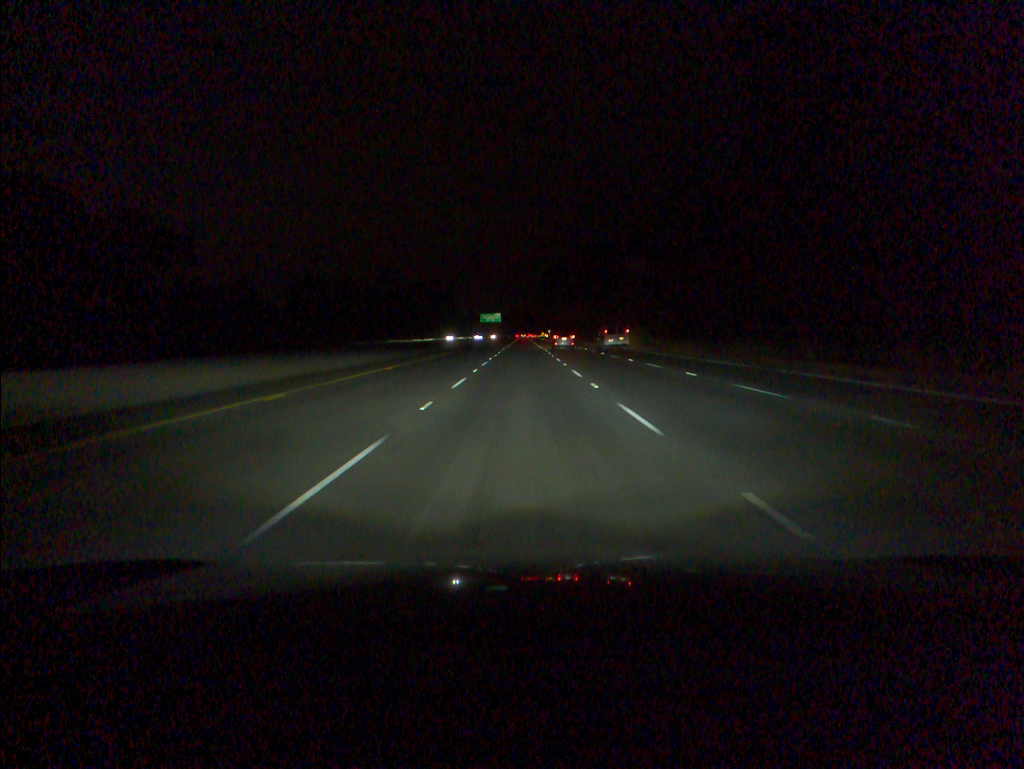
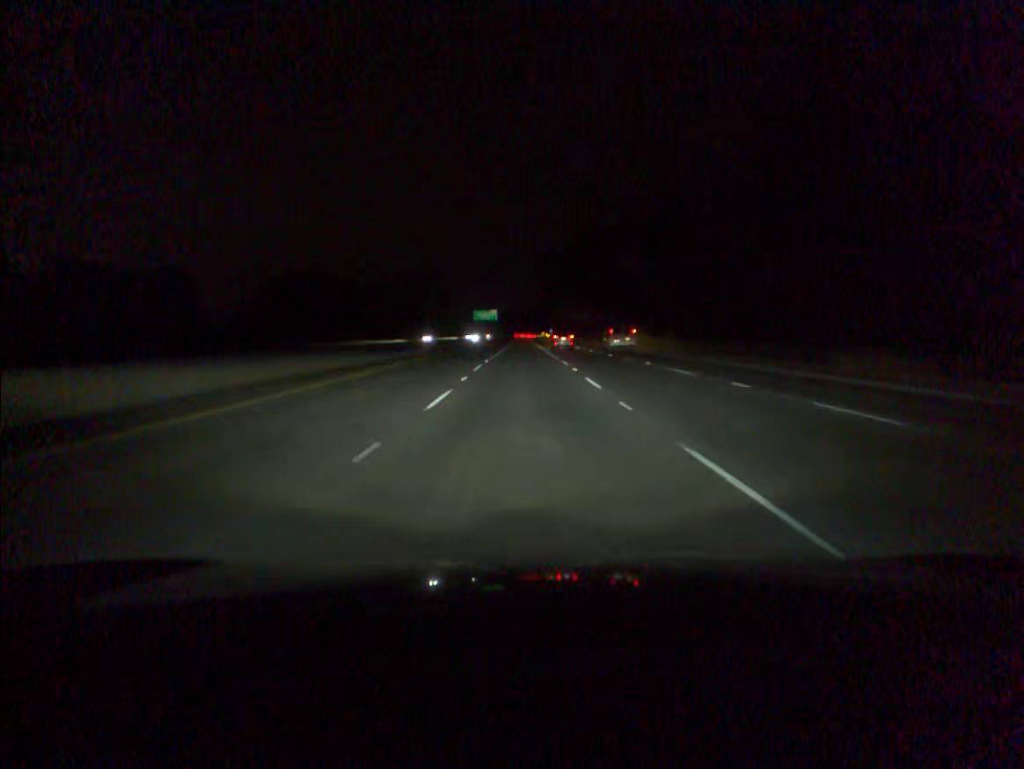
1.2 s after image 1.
(0.0, +35.1) m; 0°
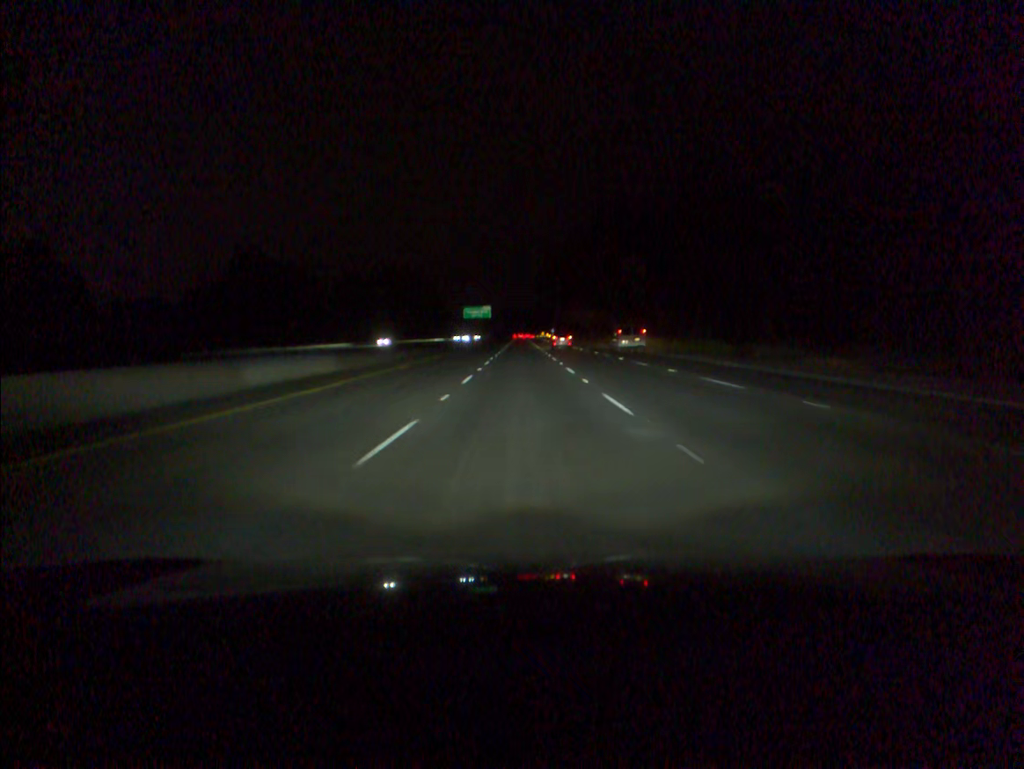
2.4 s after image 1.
(0.0, +35.0) m; 0°
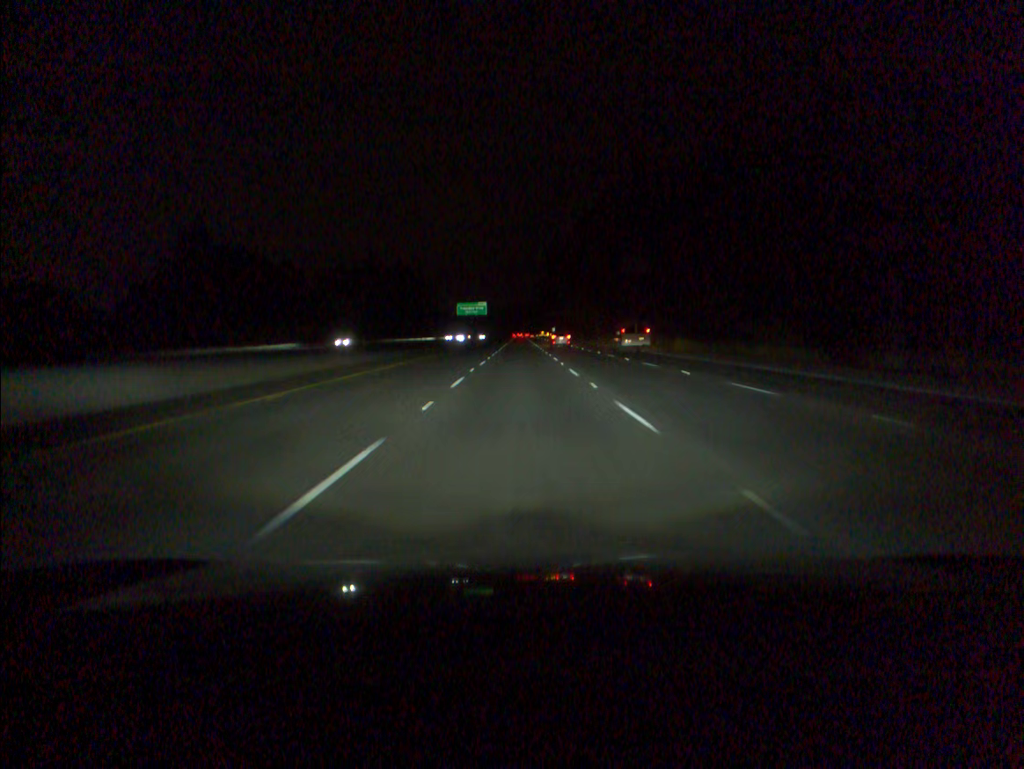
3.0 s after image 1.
(0.0, +17.5) m; 0°
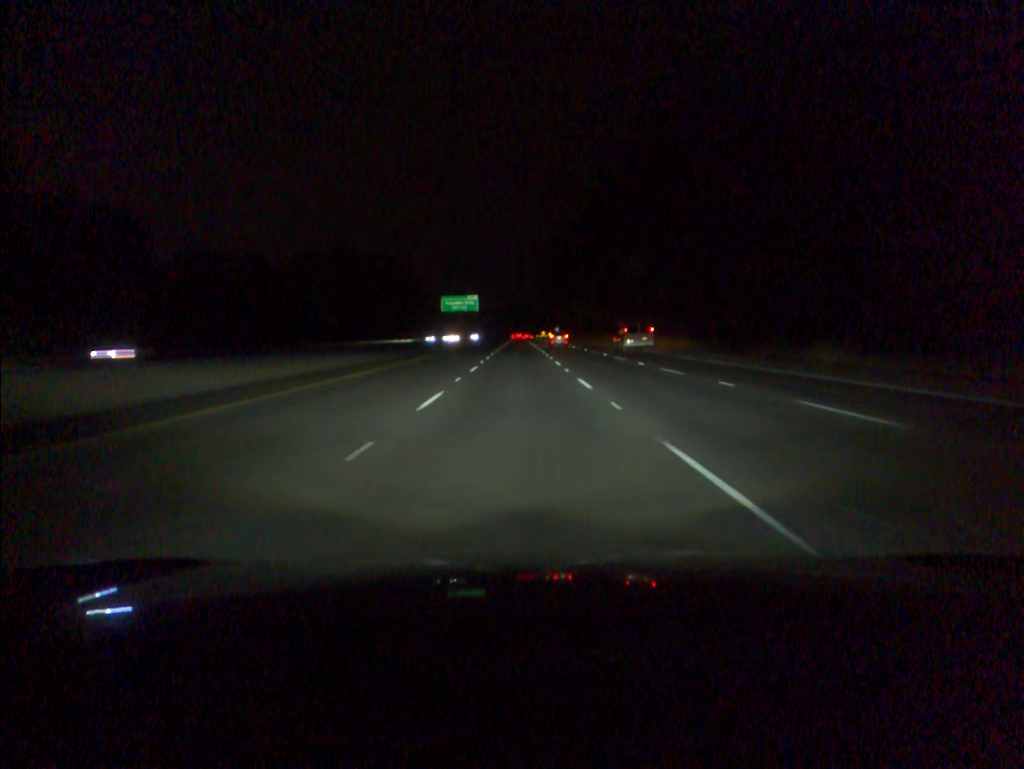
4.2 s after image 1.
(0.0, +34.9) m; 0°
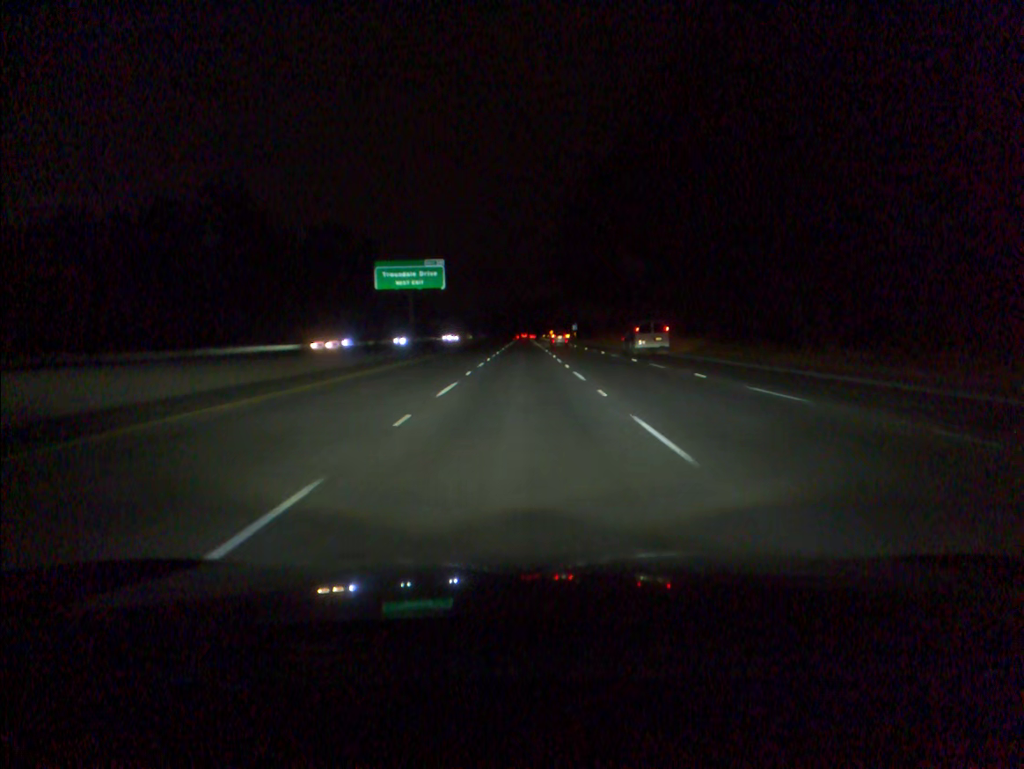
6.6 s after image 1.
(-0.2, +69.6) m; 0°
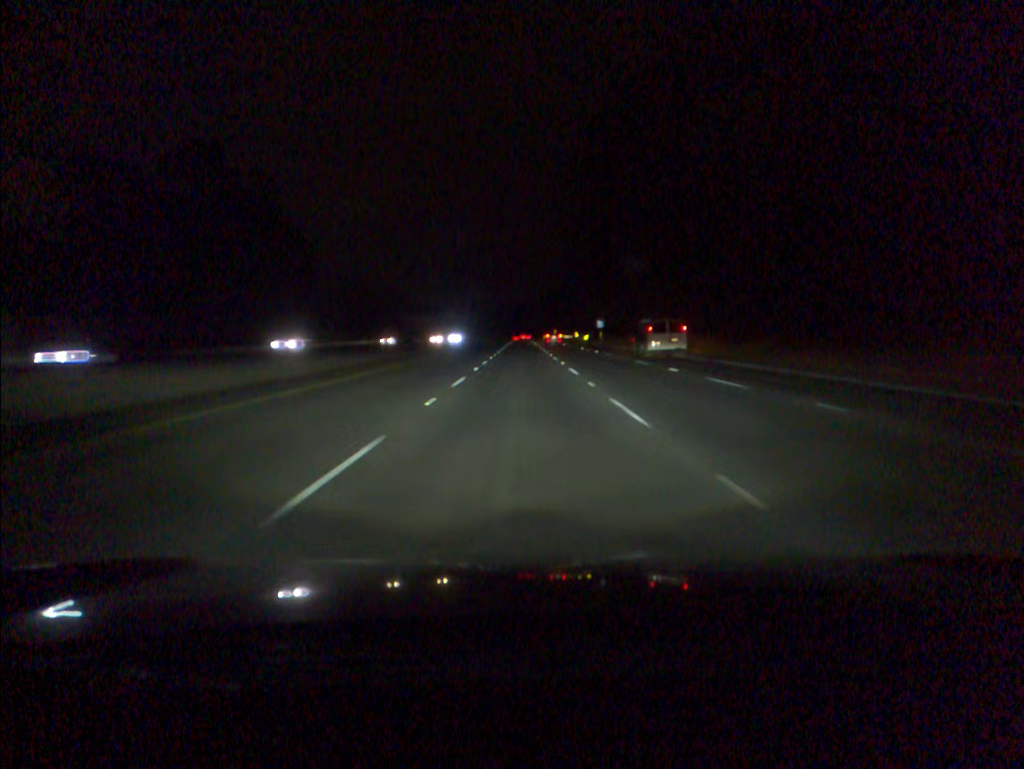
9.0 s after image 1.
(+0.1, +69.5) m; 0°
